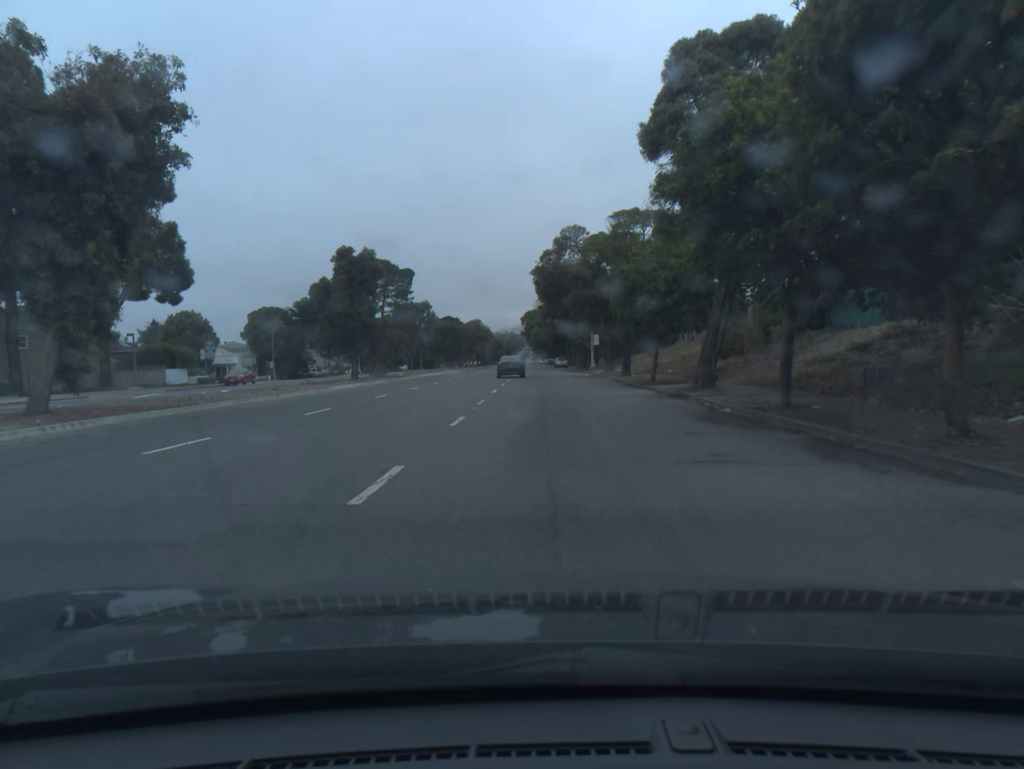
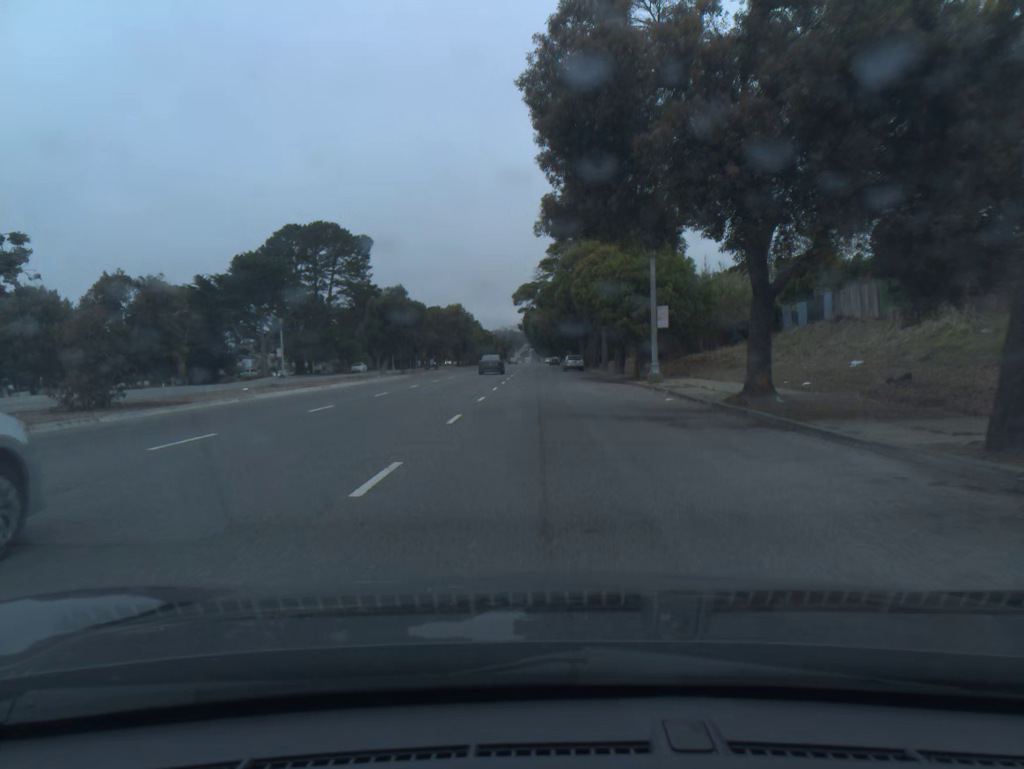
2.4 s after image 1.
(-0.1, +35.9) m; 0°
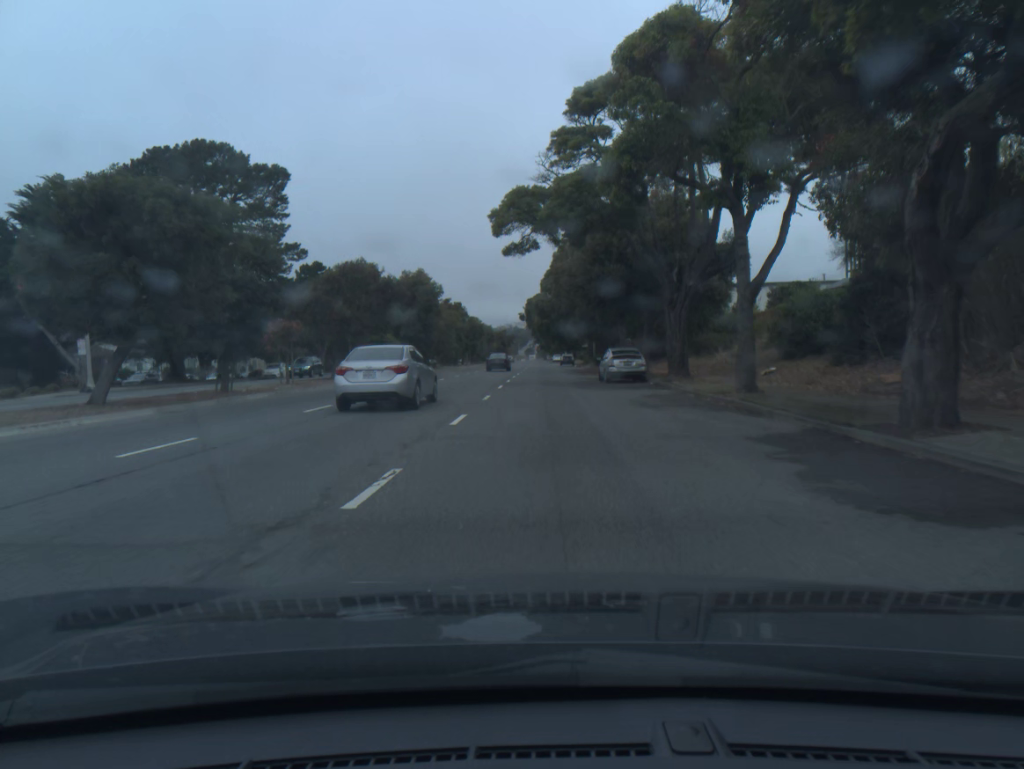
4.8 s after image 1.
(-0.1, +37.9) m; 0°
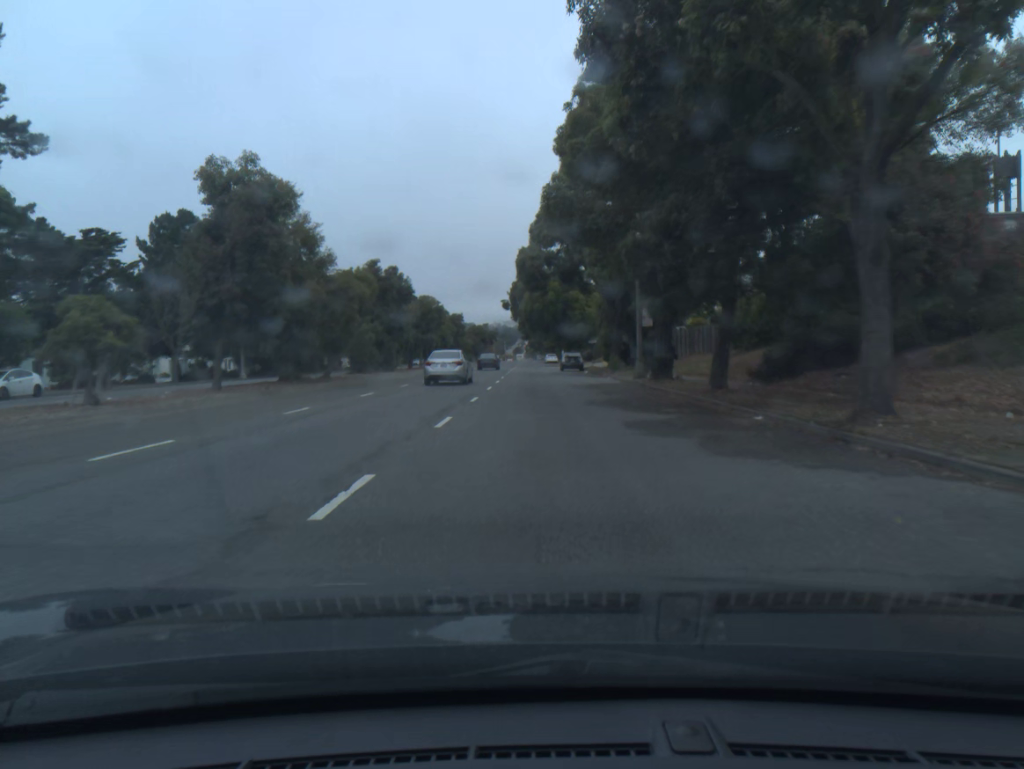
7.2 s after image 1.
(+0.2, +37.5) m; +1°
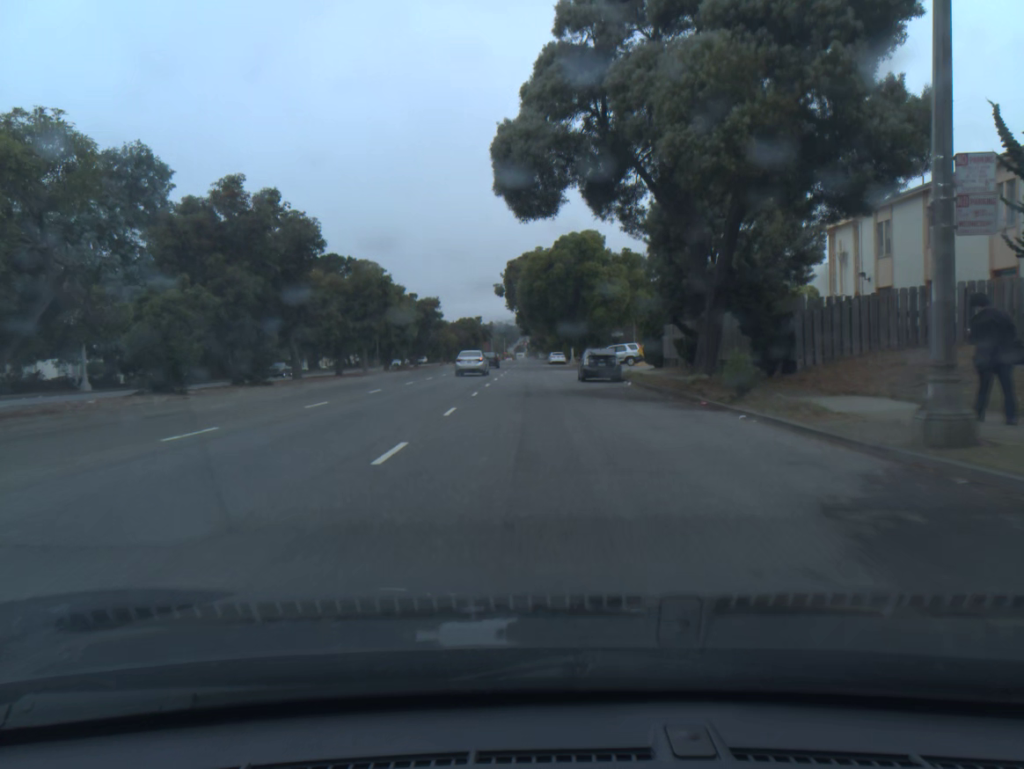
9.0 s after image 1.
(0.0, +26.7) m; 0°
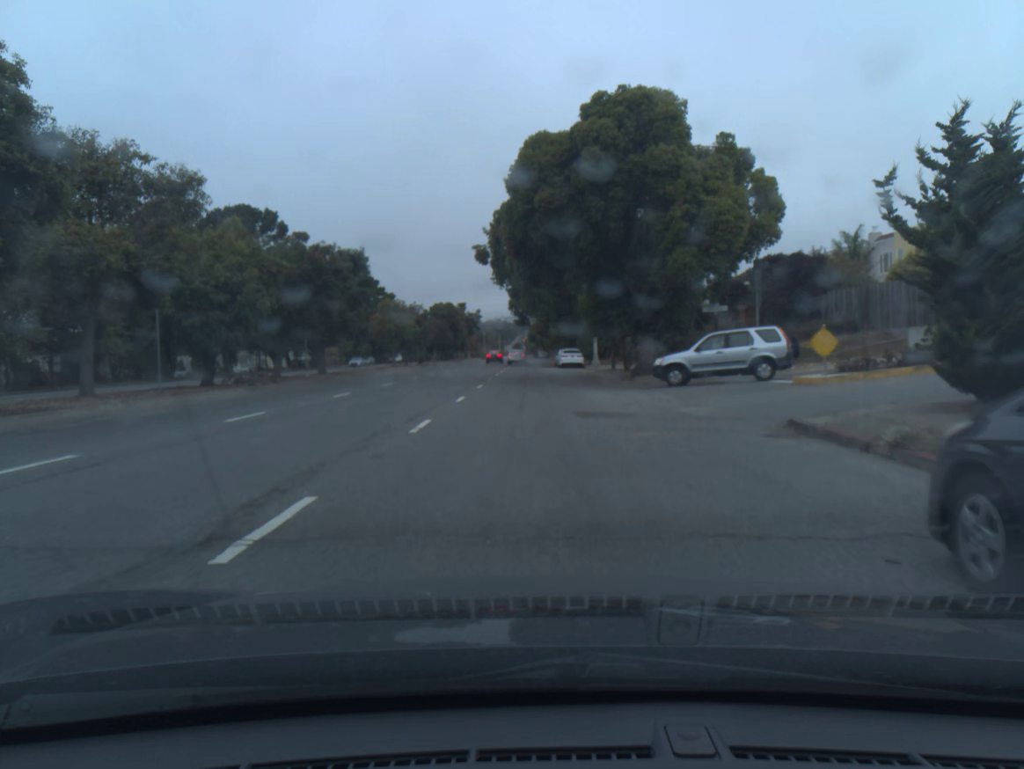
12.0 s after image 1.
(-0.1, +33.7) m; +1°
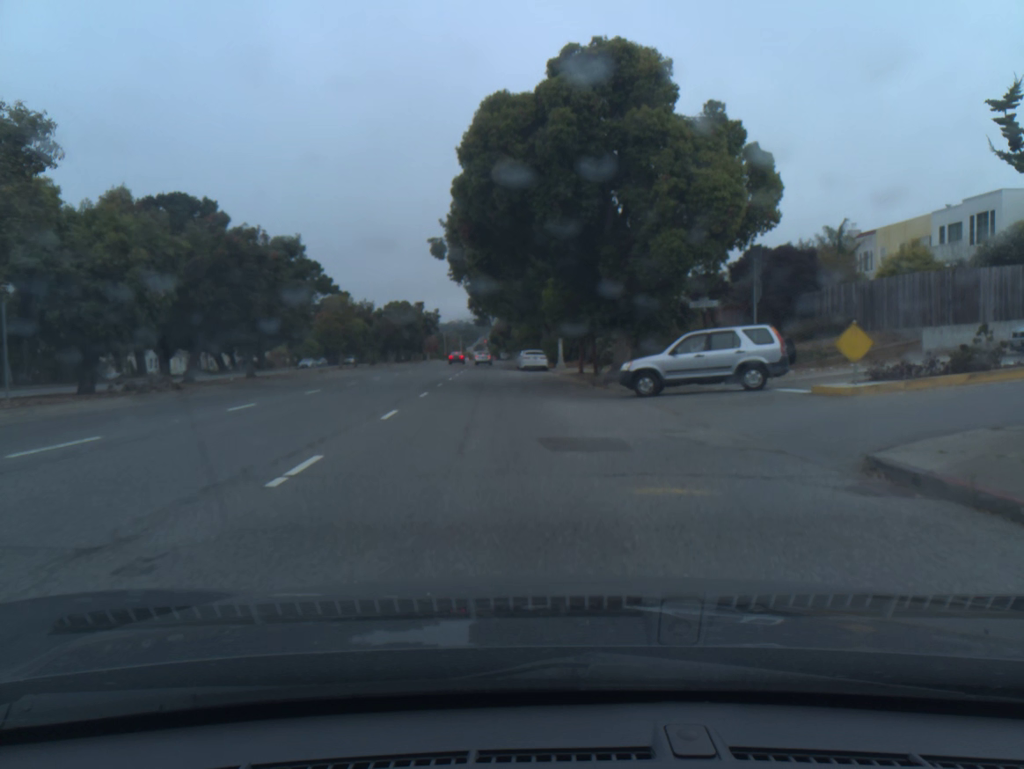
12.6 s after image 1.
(+0.1, +4.7) m; +4°
